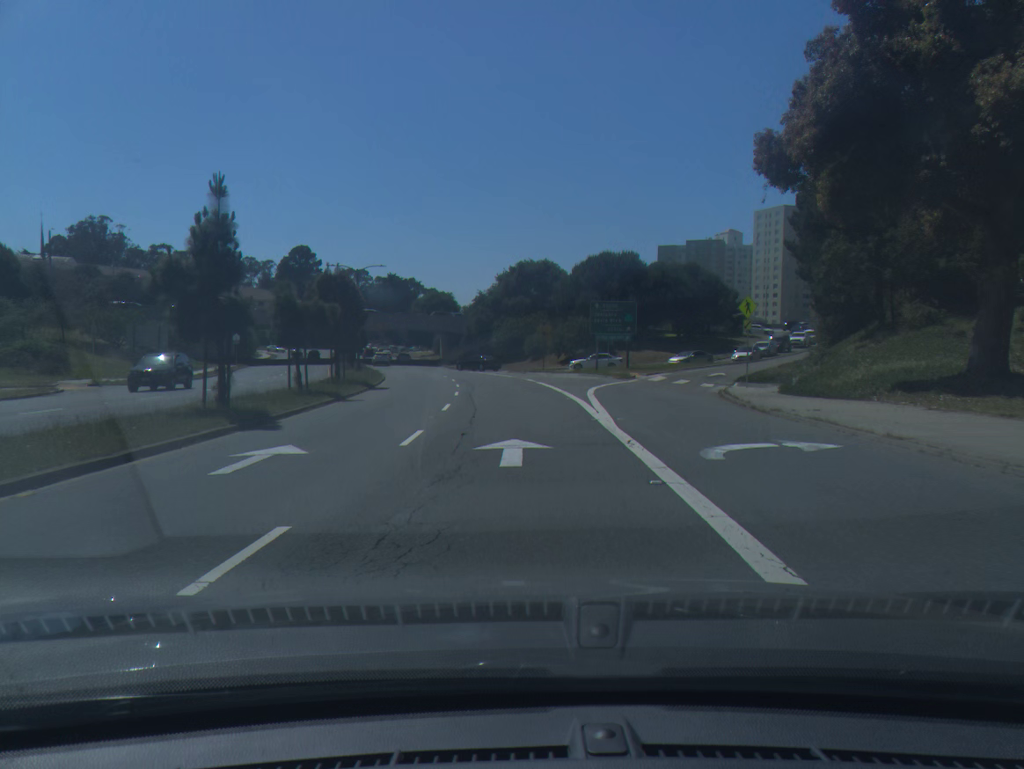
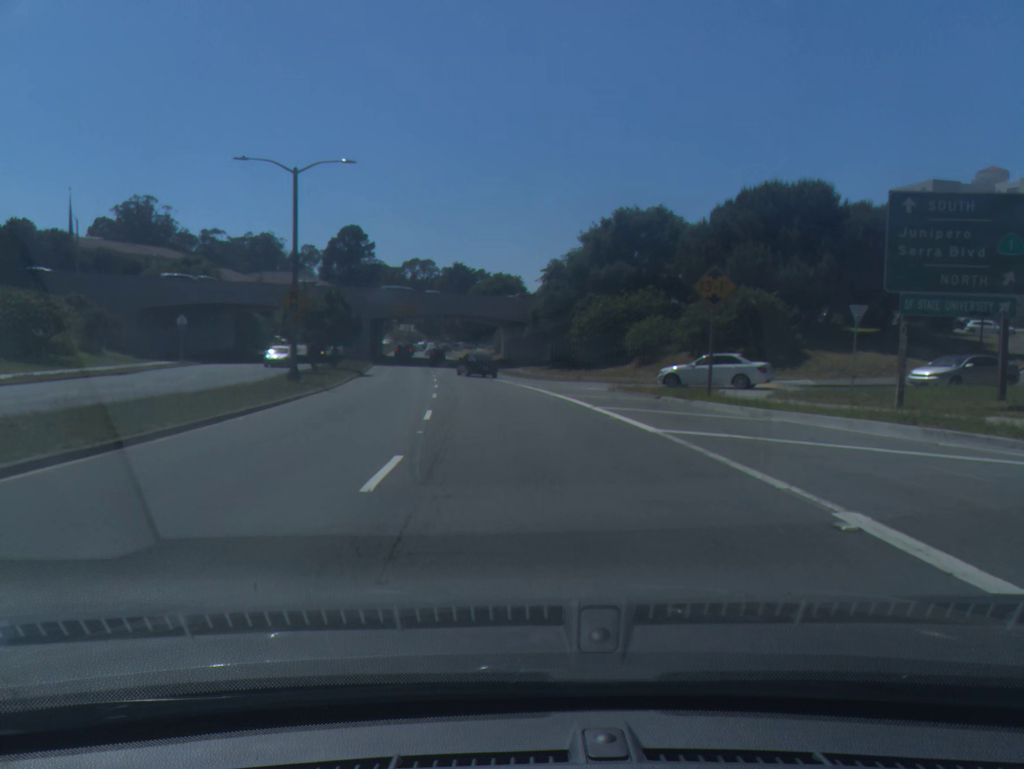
(-1.3, +34.5) m; -5°
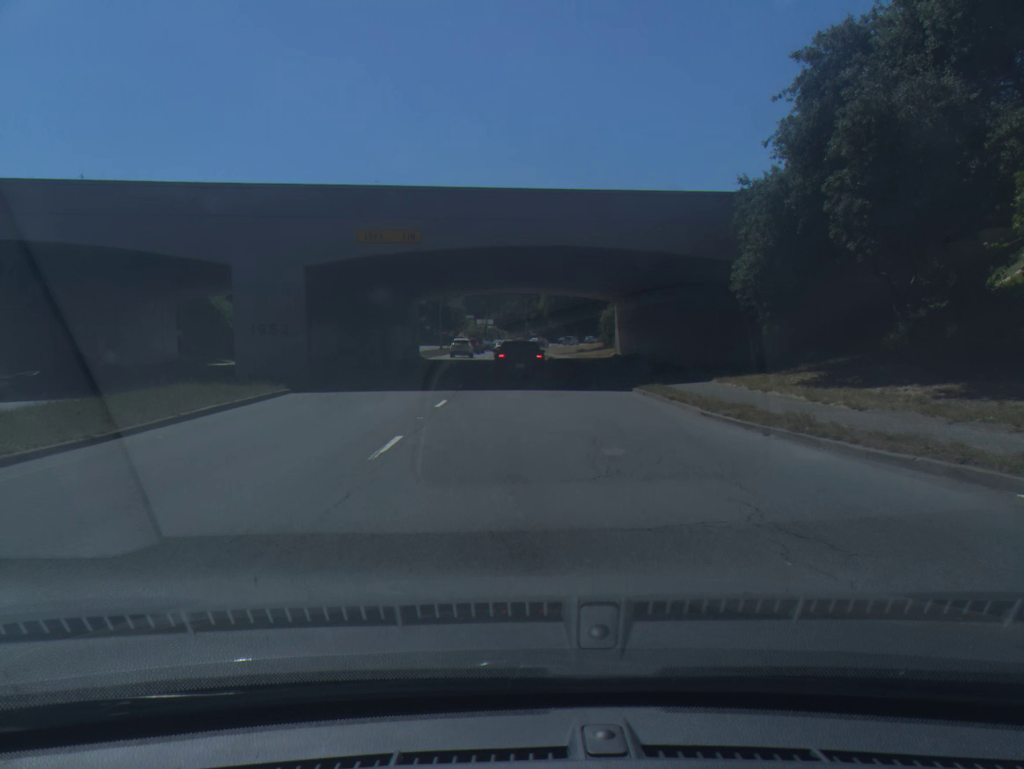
(-3.0, +45.2) m; -6°
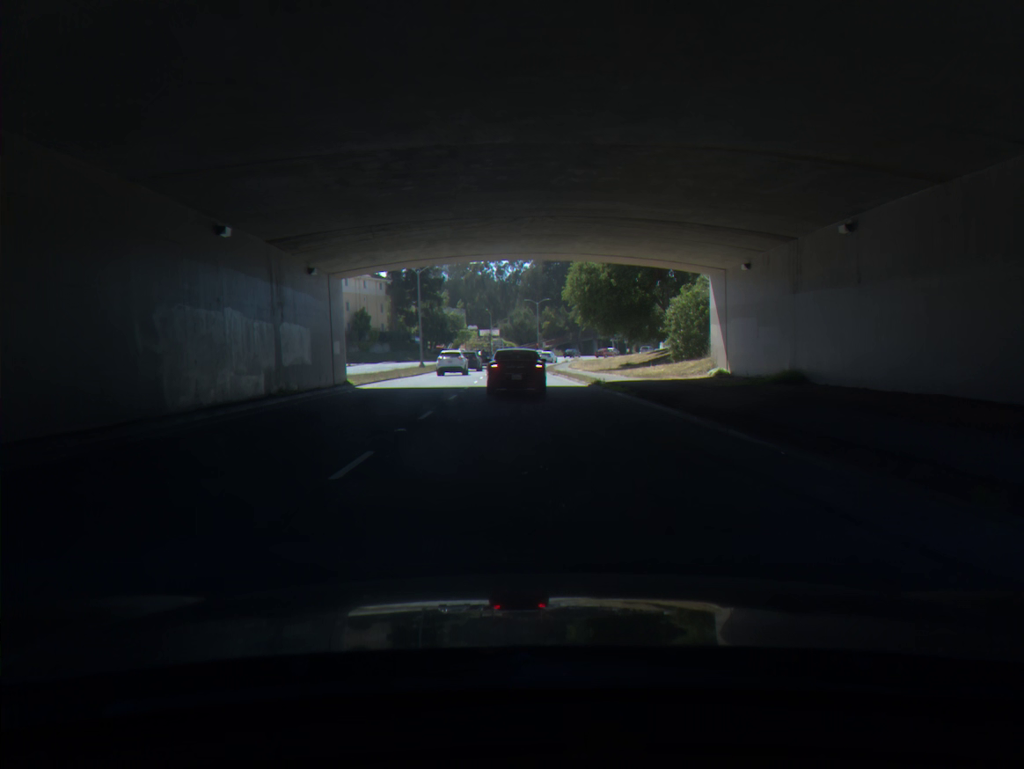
(-0.3, +31.0) m; 0°
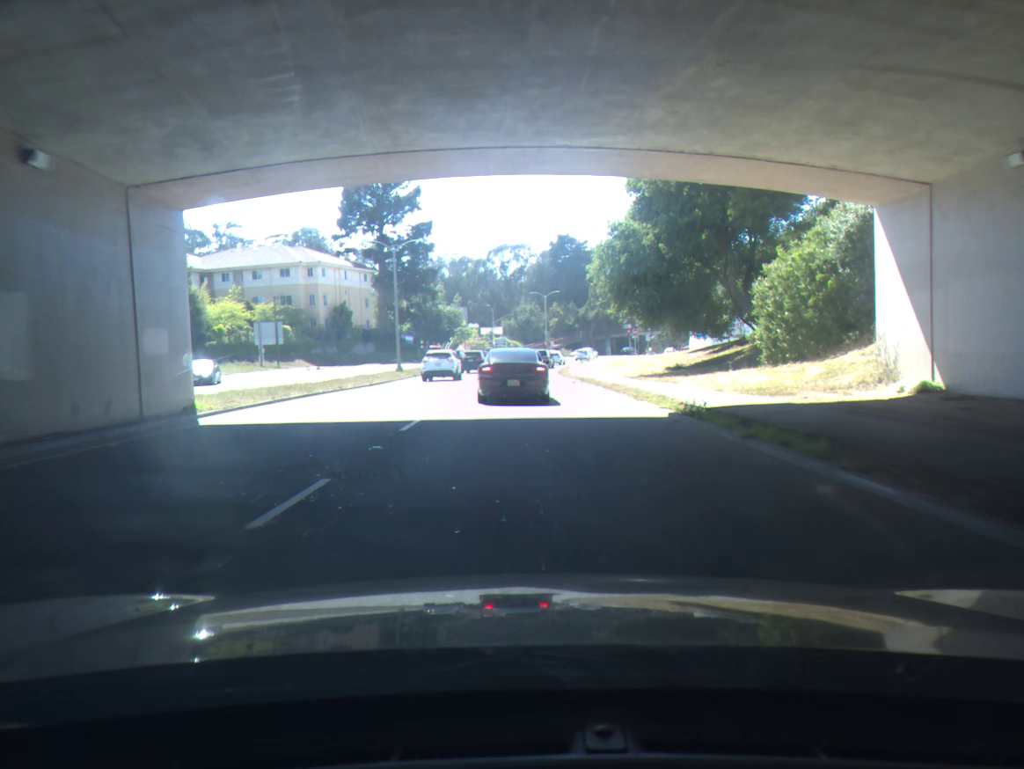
(-0.1, +16.7) m; -1°
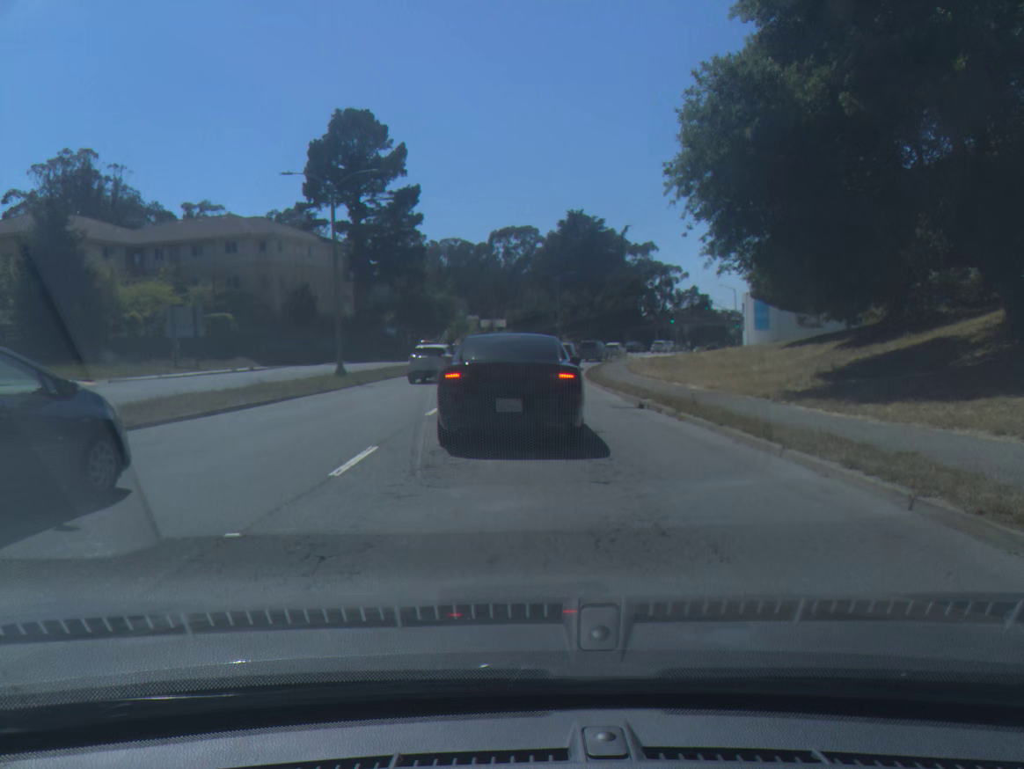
(-0.2, +19.8) m; -1°
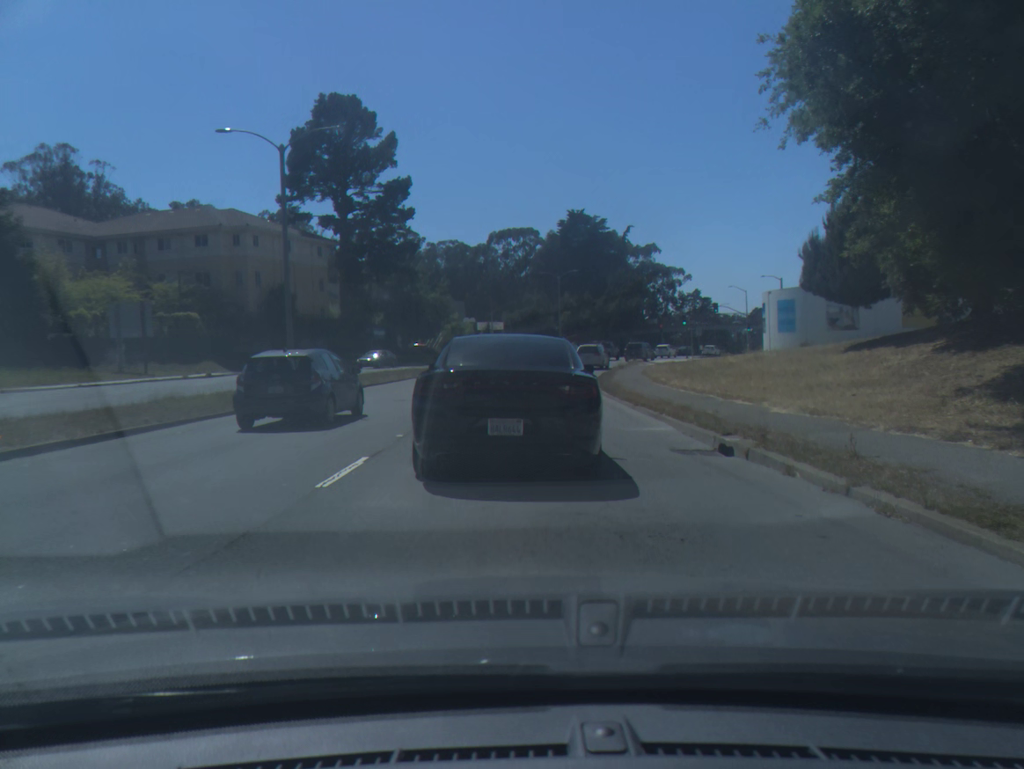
(-0.1, +7.8) m; 0°
